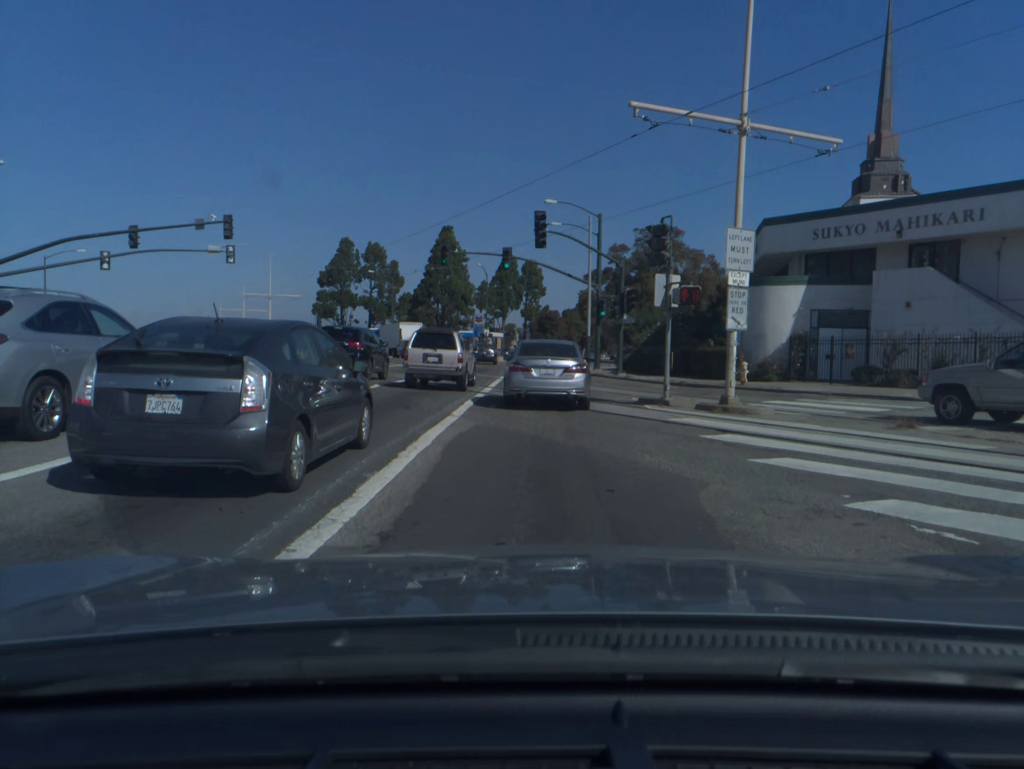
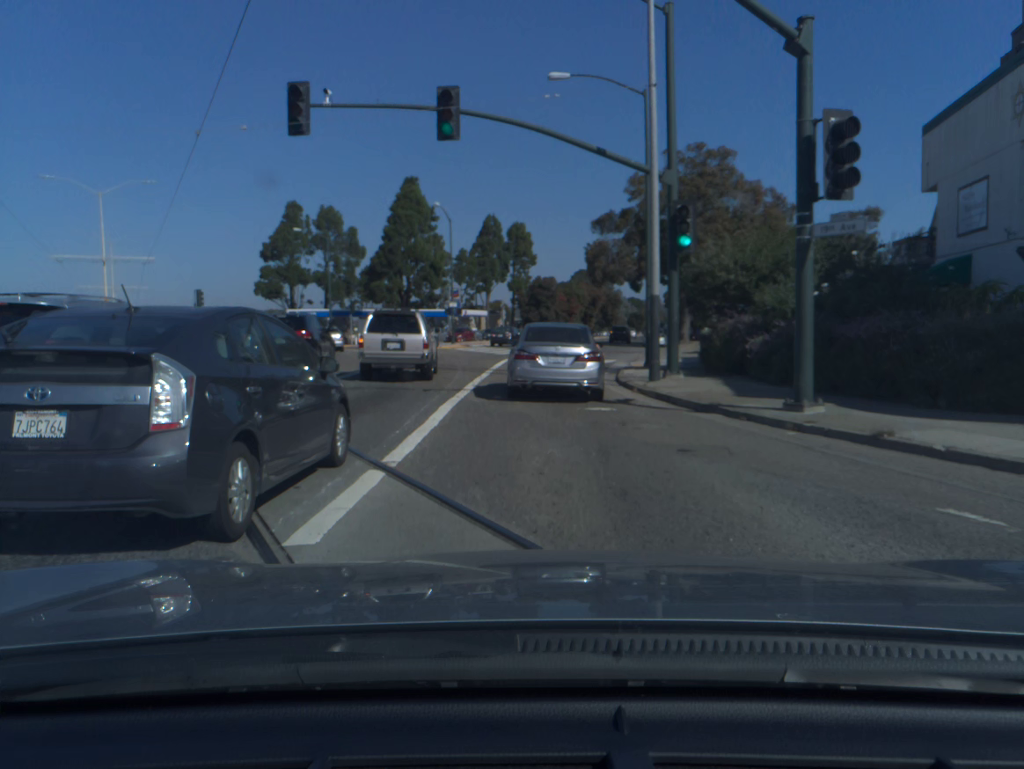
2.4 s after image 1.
(0.0, +27.5) m; 0°
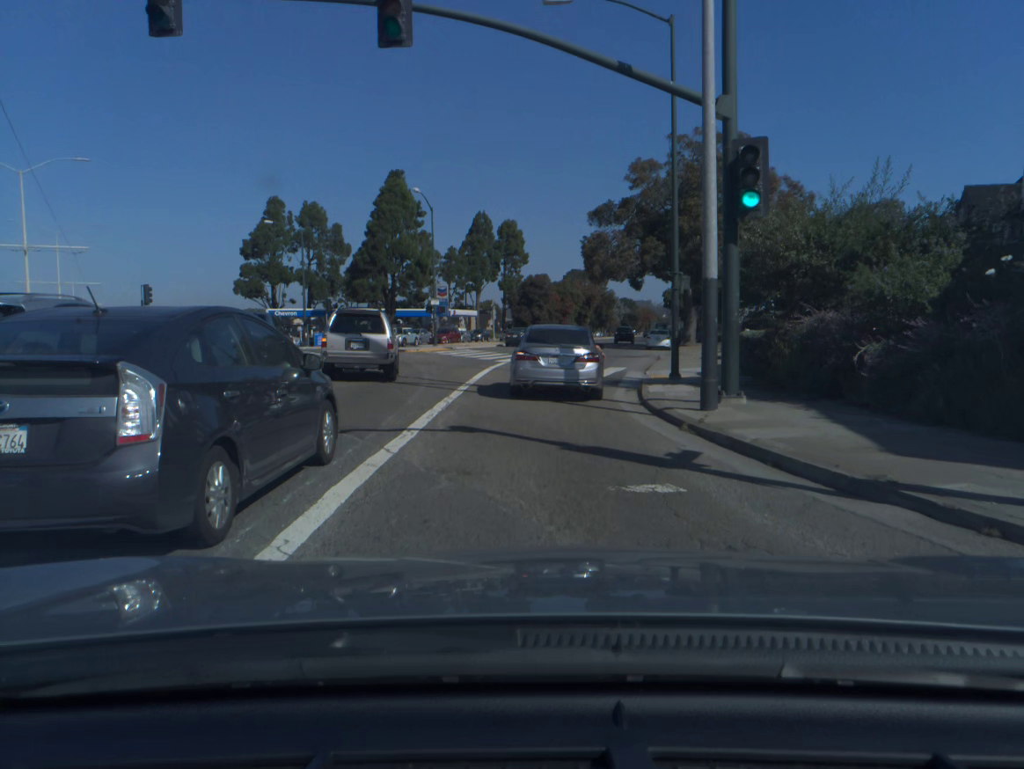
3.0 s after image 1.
(+0.1, +6.9) m; 0°
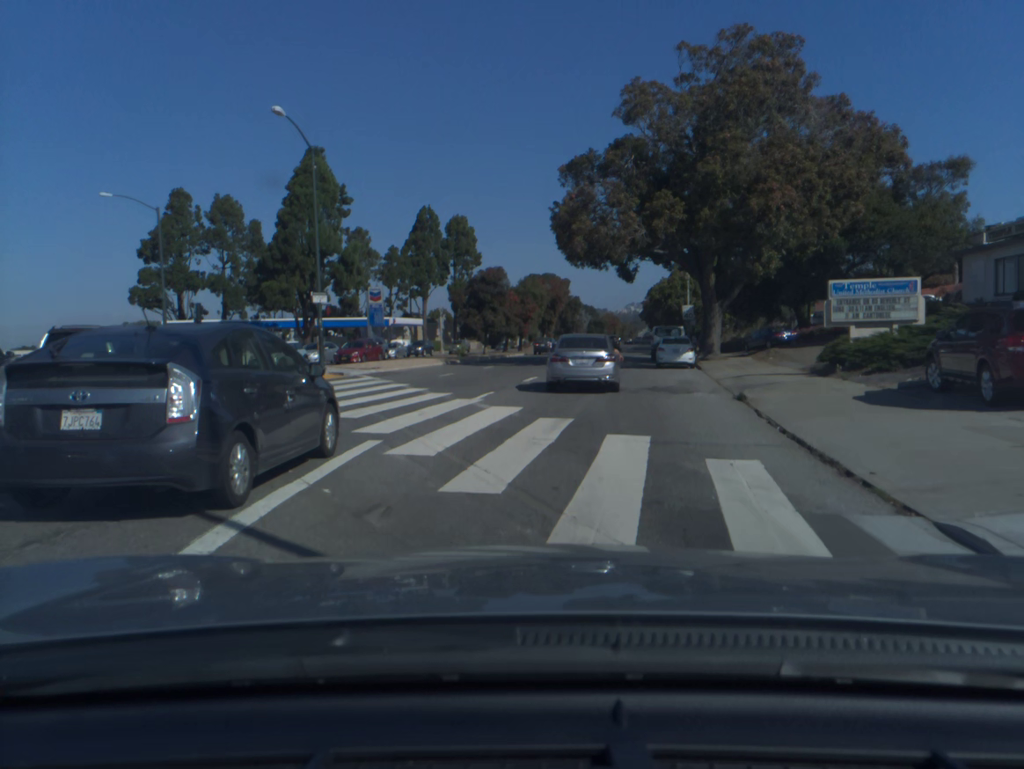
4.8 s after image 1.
(+0.6, +20.4) m; +3°
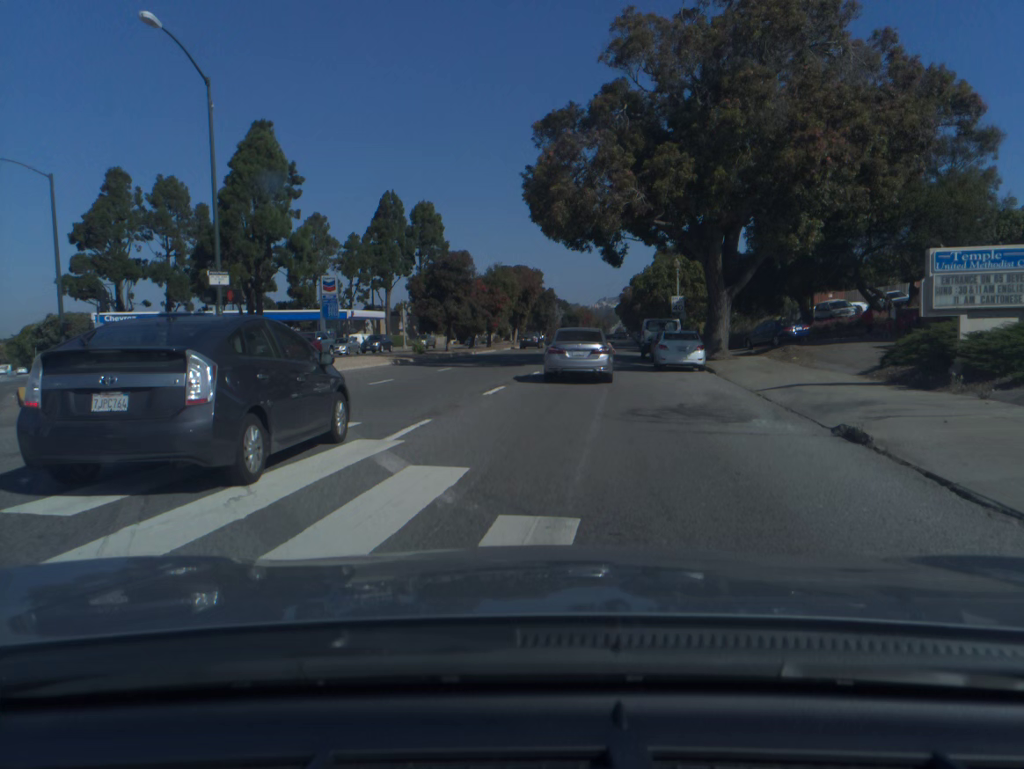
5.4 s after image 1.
(+0.2, +7.6) m; +2°
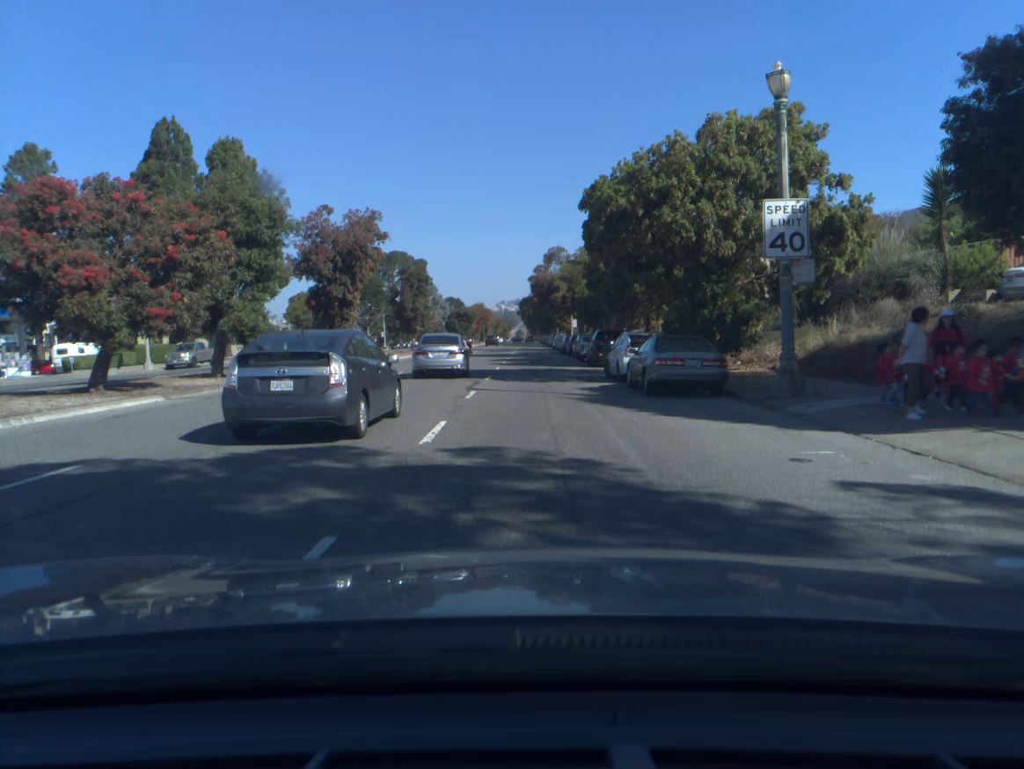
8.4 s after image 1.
(+3.4, +42.5) m; +7°
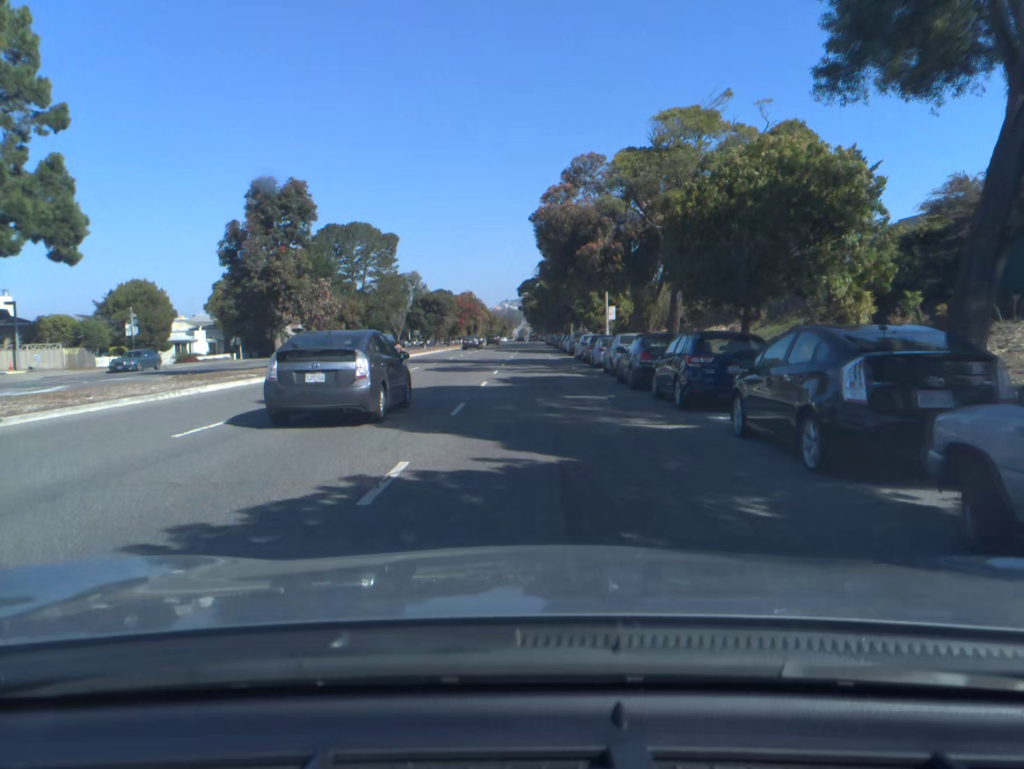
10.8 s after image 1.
(-0.1, +40.0) m; 0°
